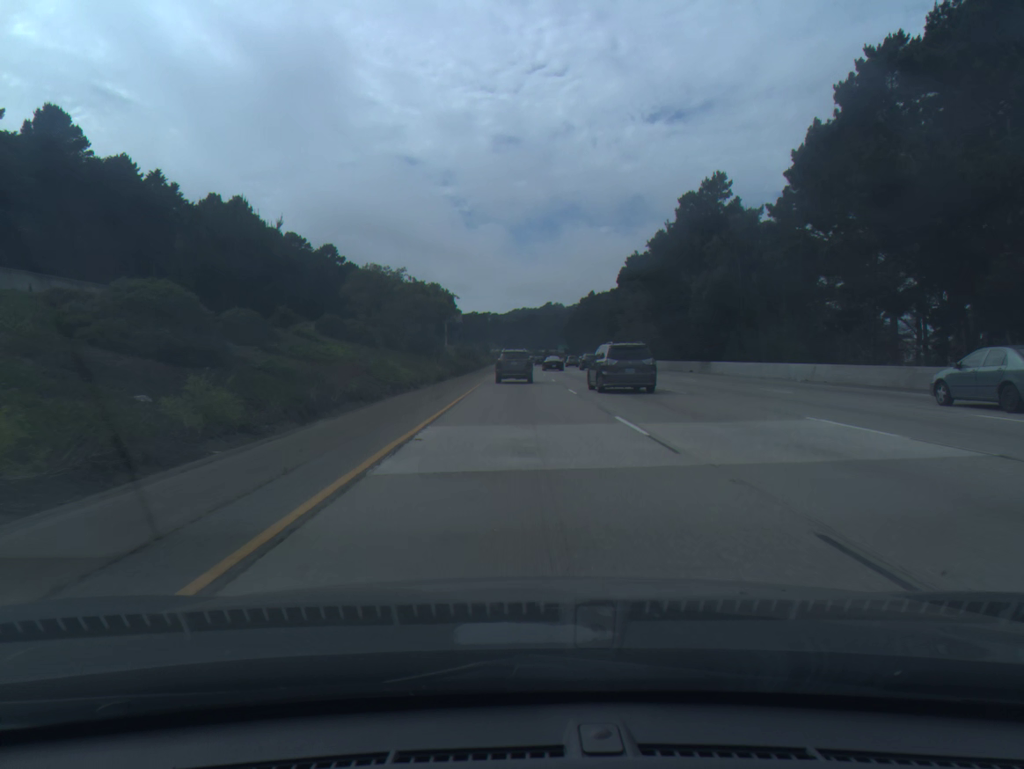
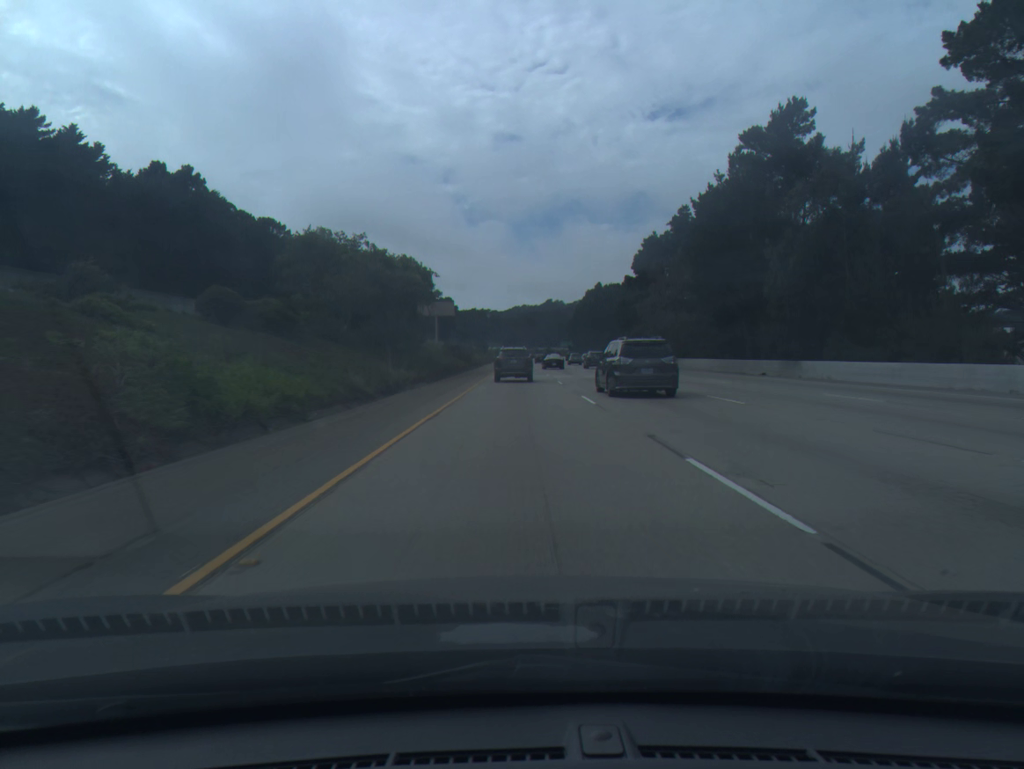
(0.0, +21.5) m; 0°
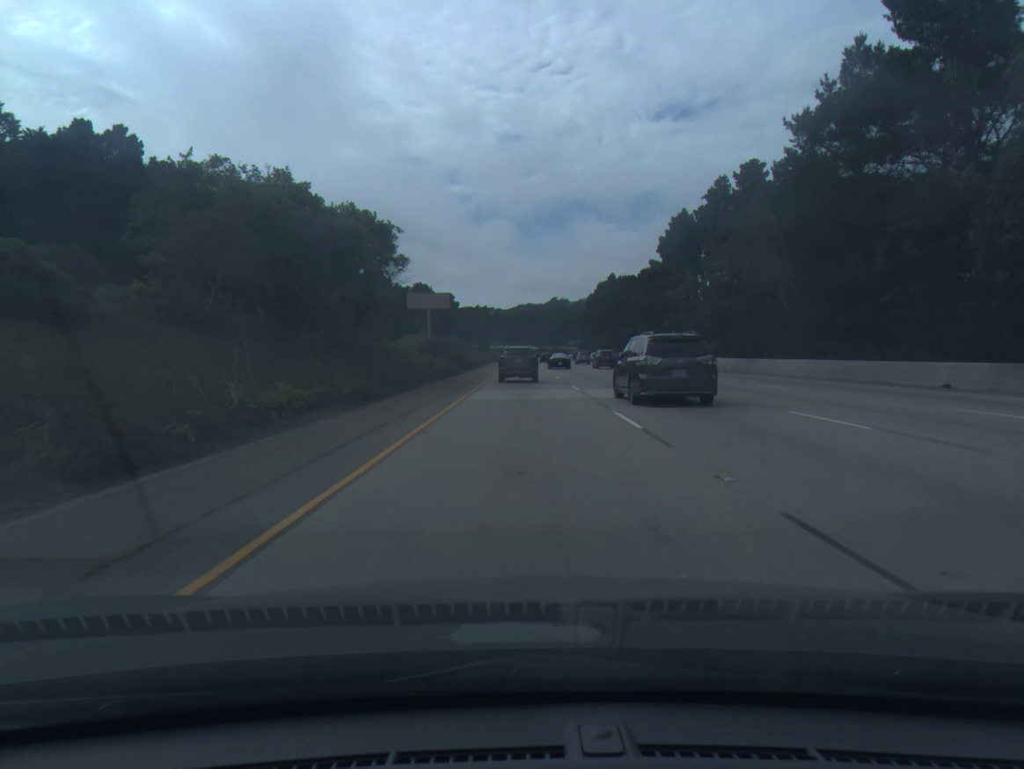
(-0.1, +21.4) m; 0°
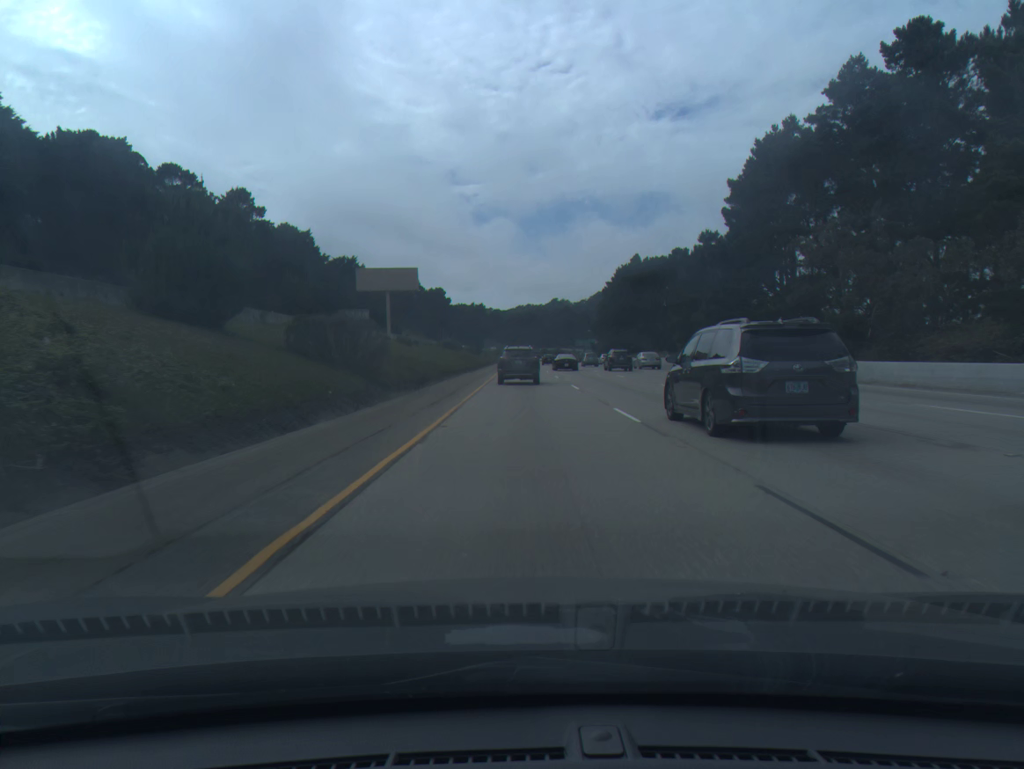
(0.0, +42.6) m; 0°
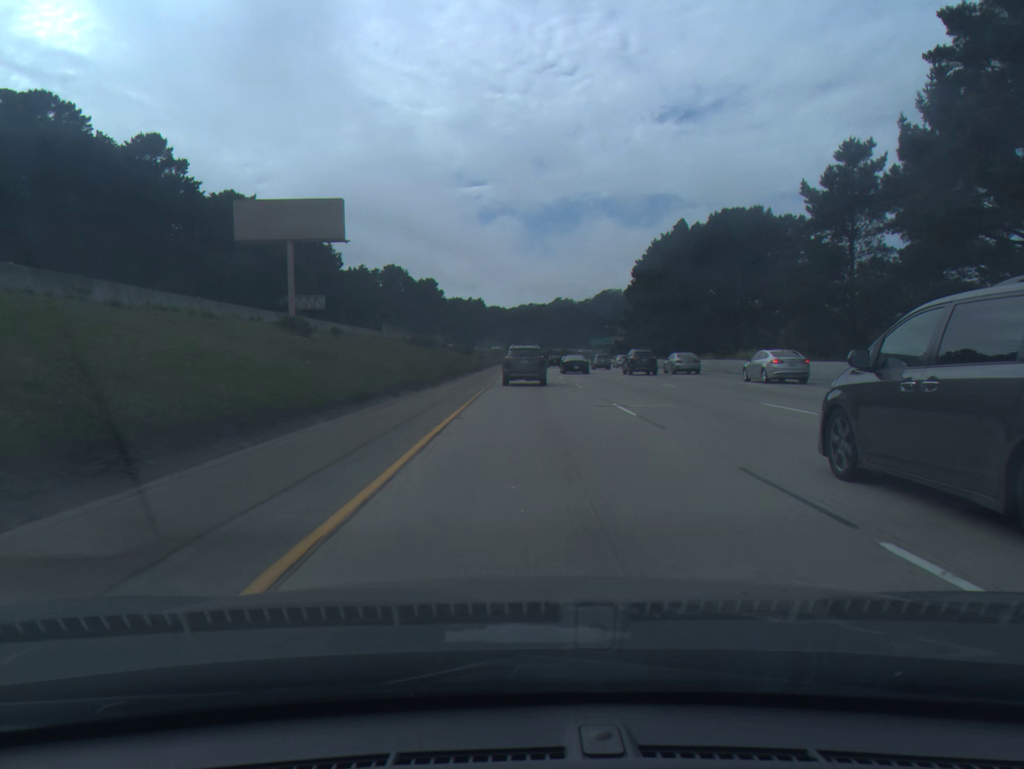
(-0.1, +42.3) m; 0°
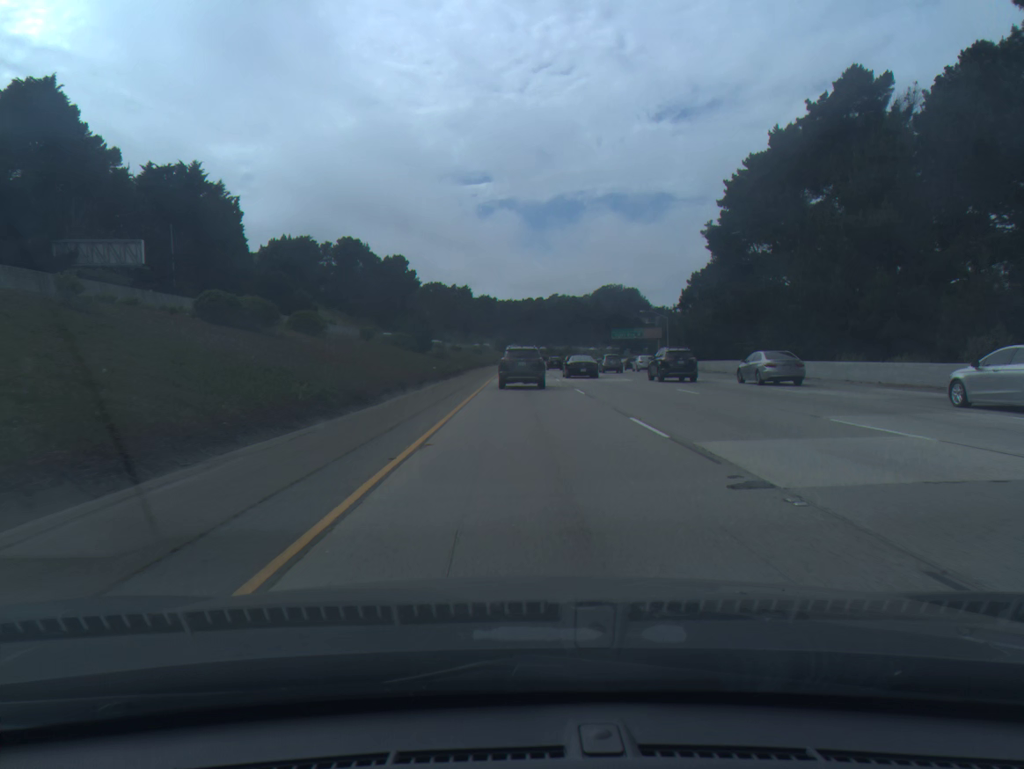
(+0.3, +62.7) m; 0°
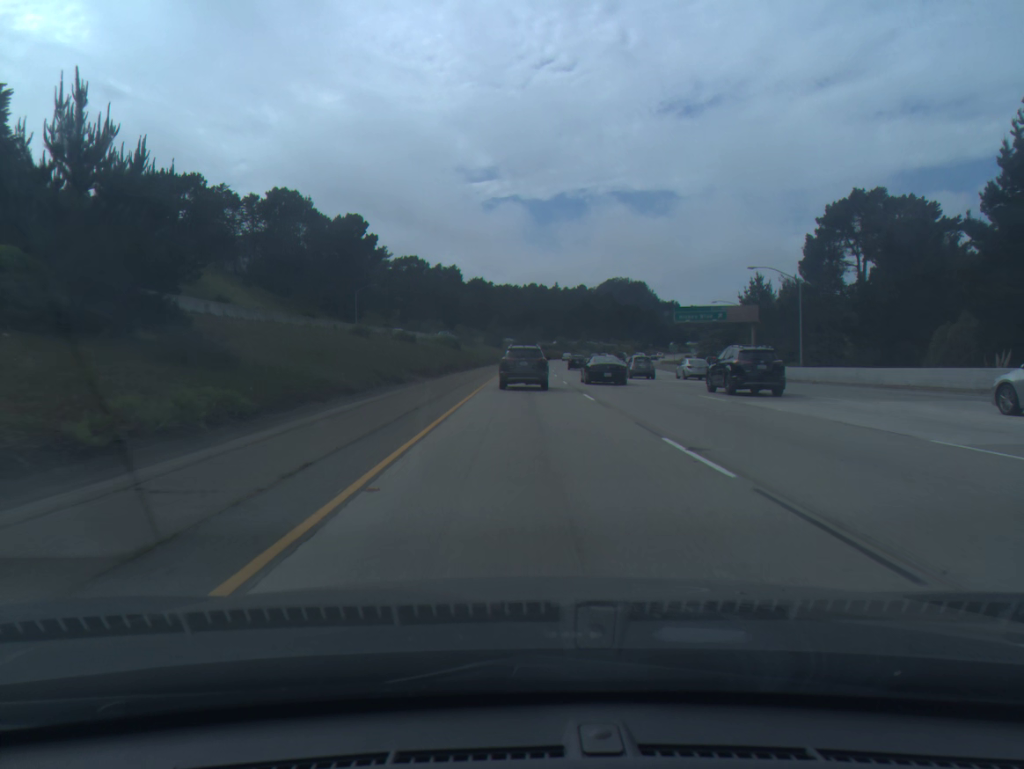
(0.0, +62.2) m; 0°
